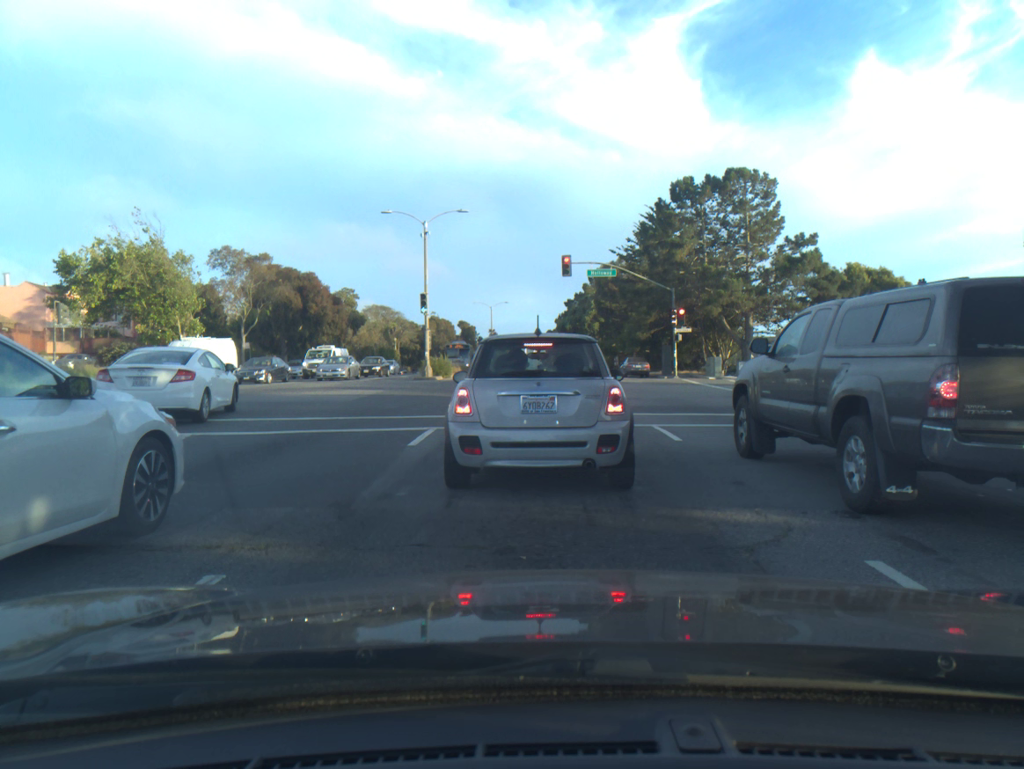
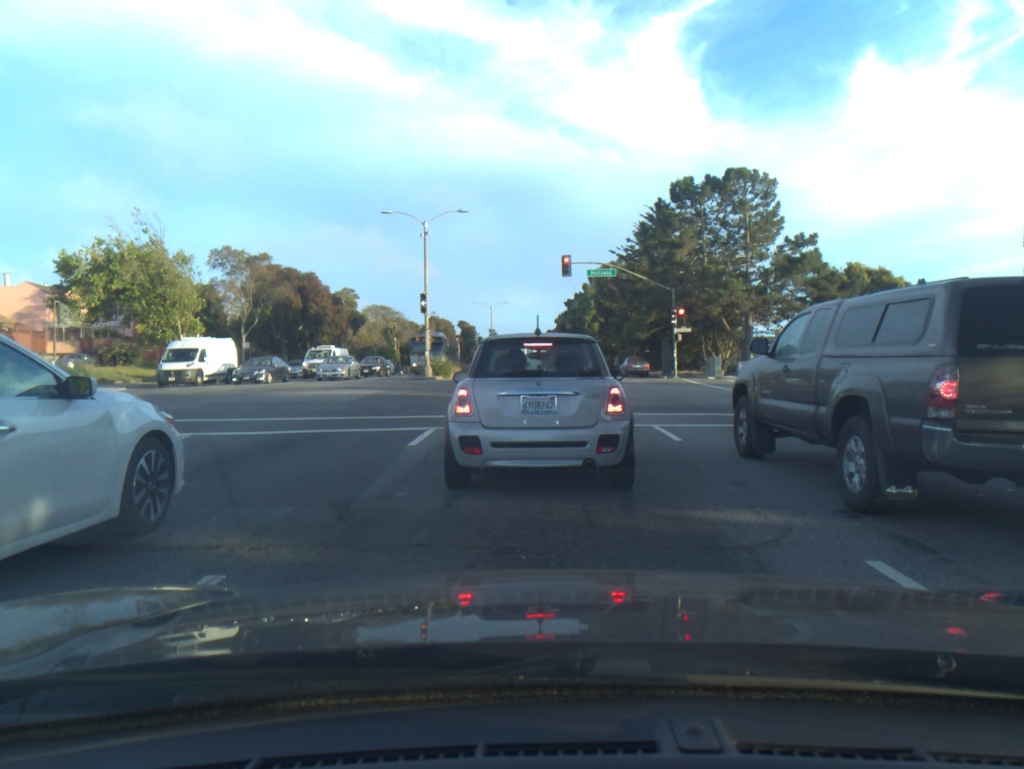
(0.0, 0.0) m; 0°
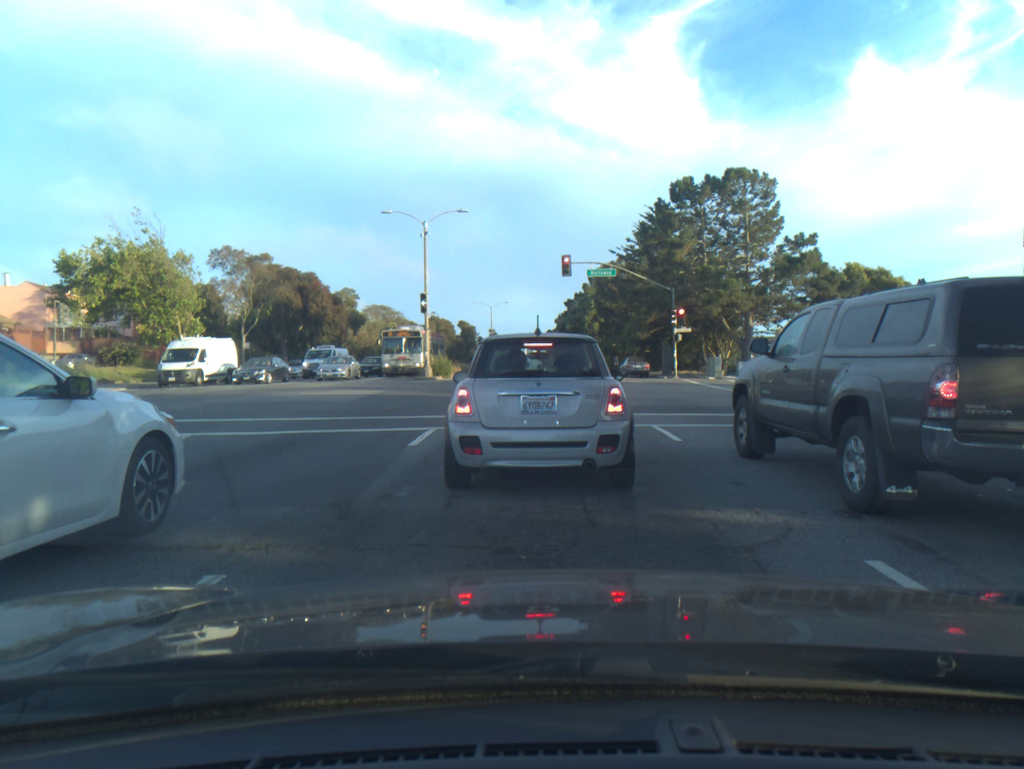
(0.0, 0.0) m; 0°
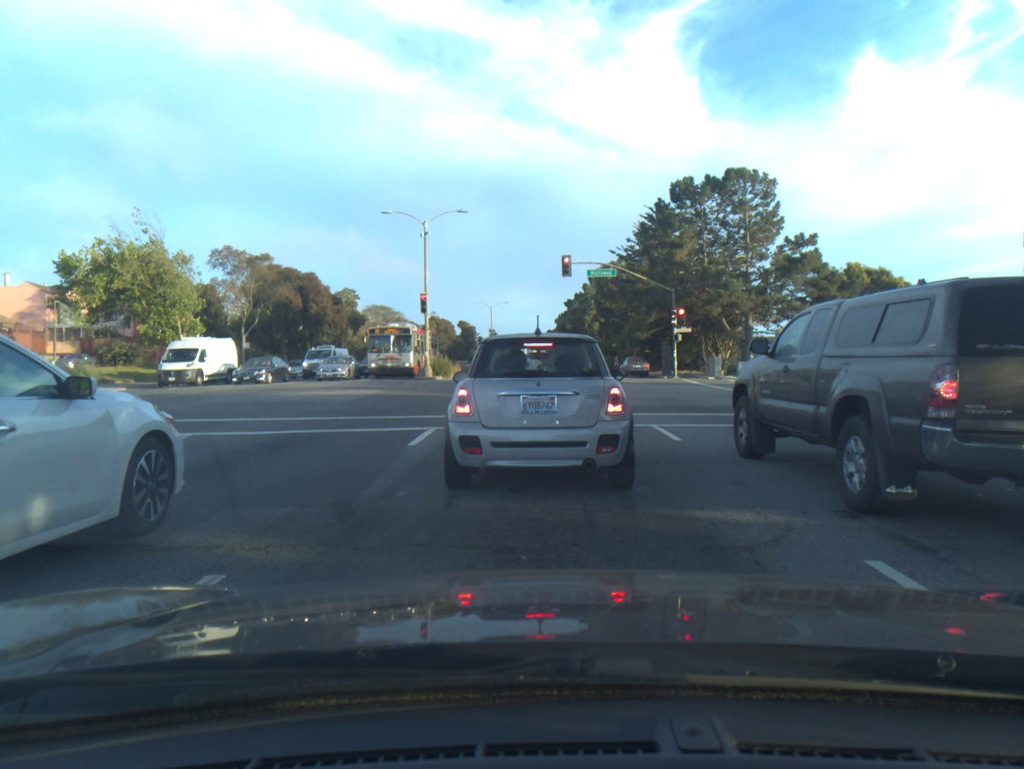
(0.0, 0.0) m; 0°
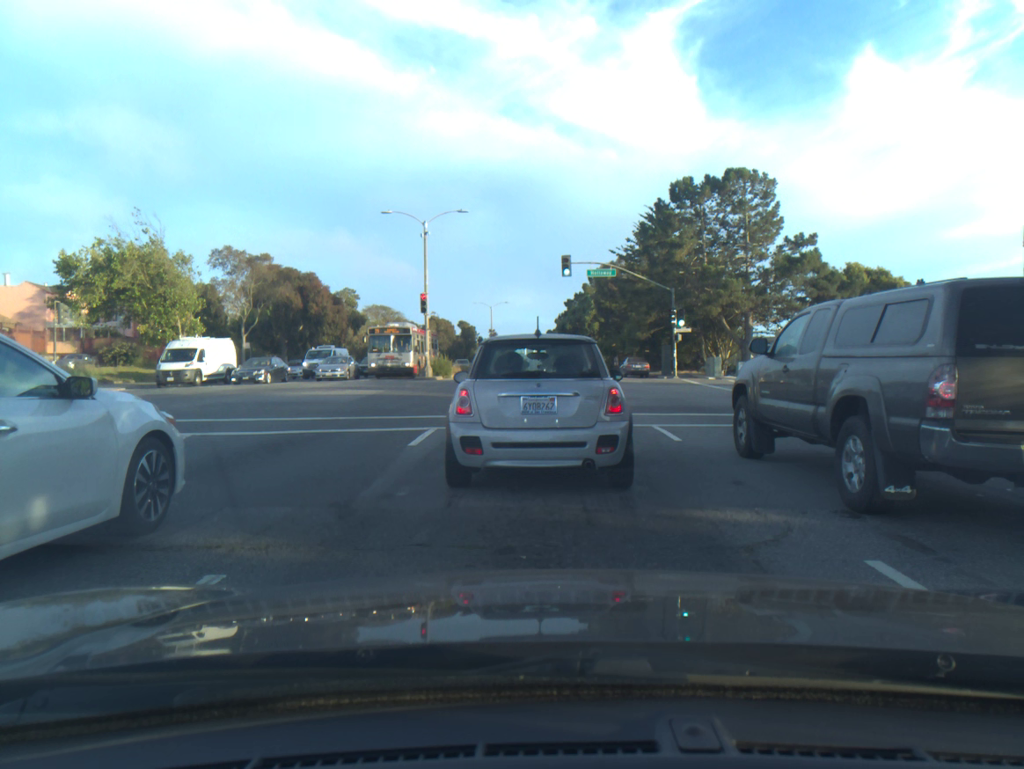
(+0.1, 0.0) m; 0°
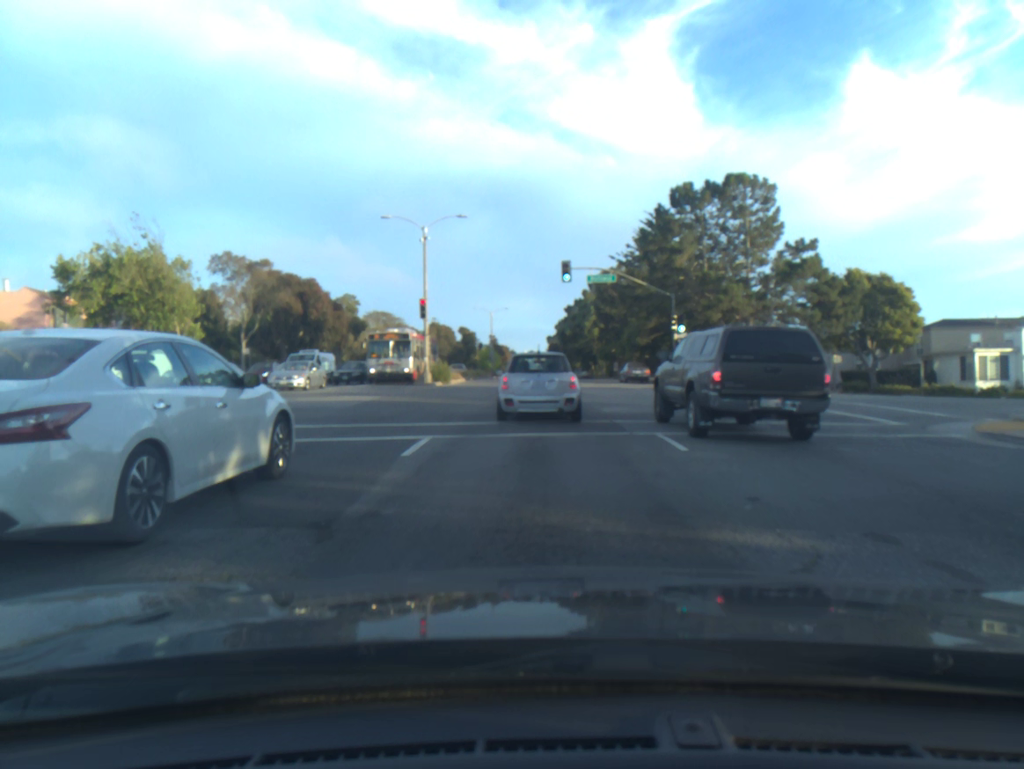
(0.0, +0.6) m; 0°
